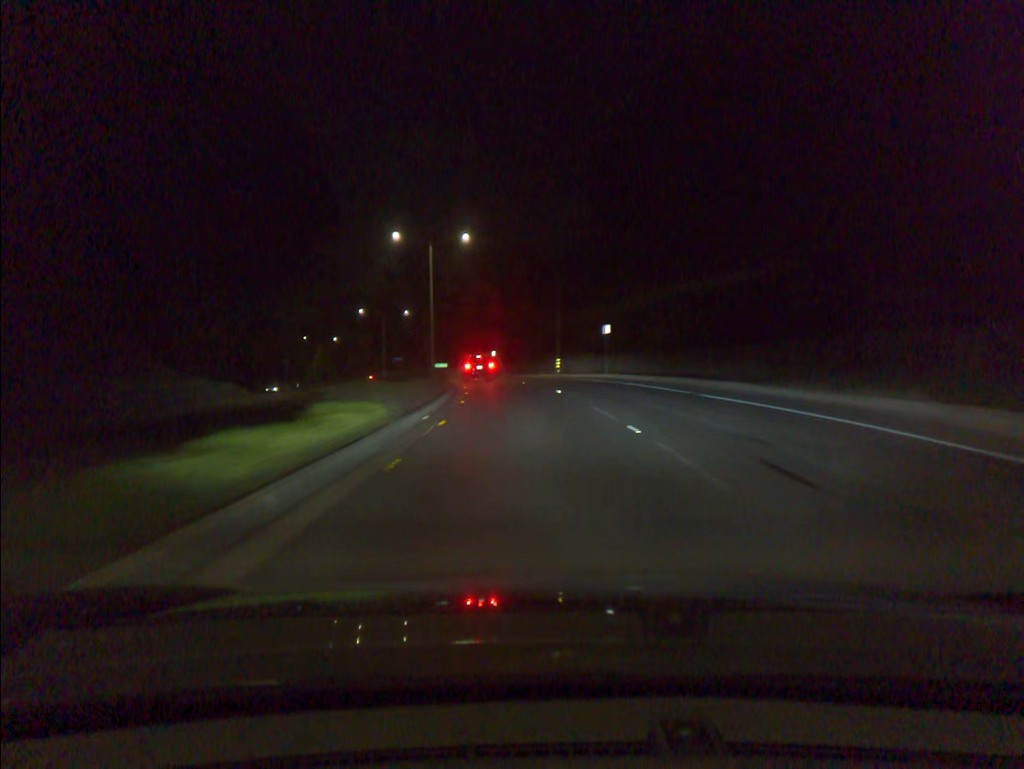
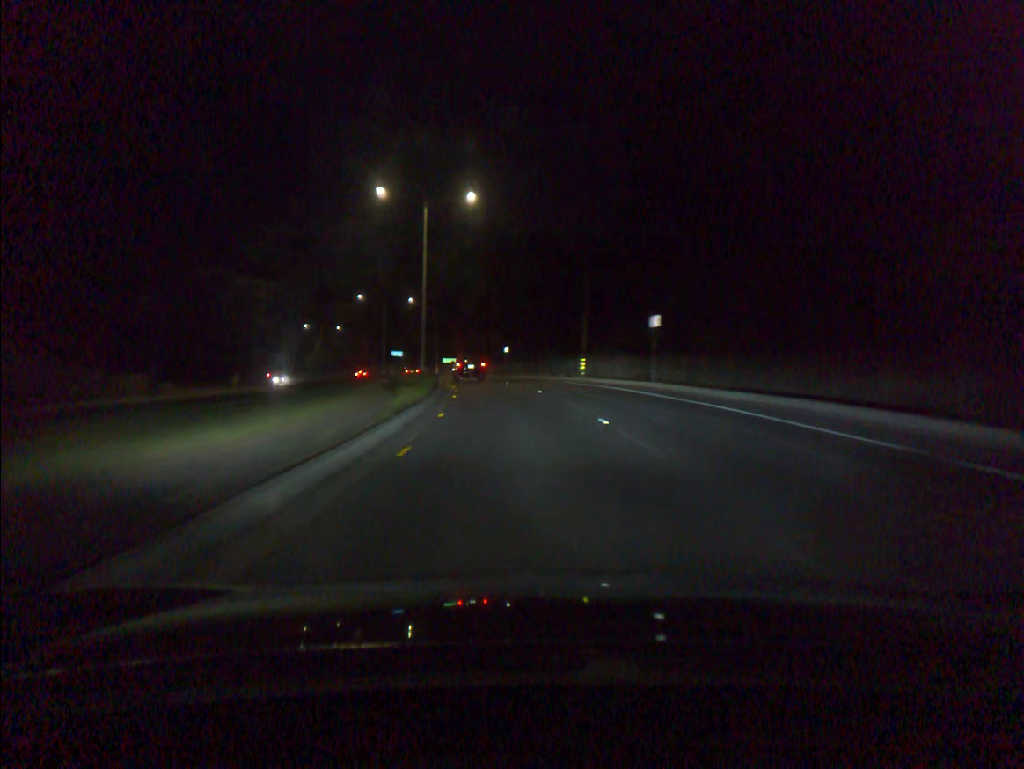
(-0.1, +12.0) m; -1°
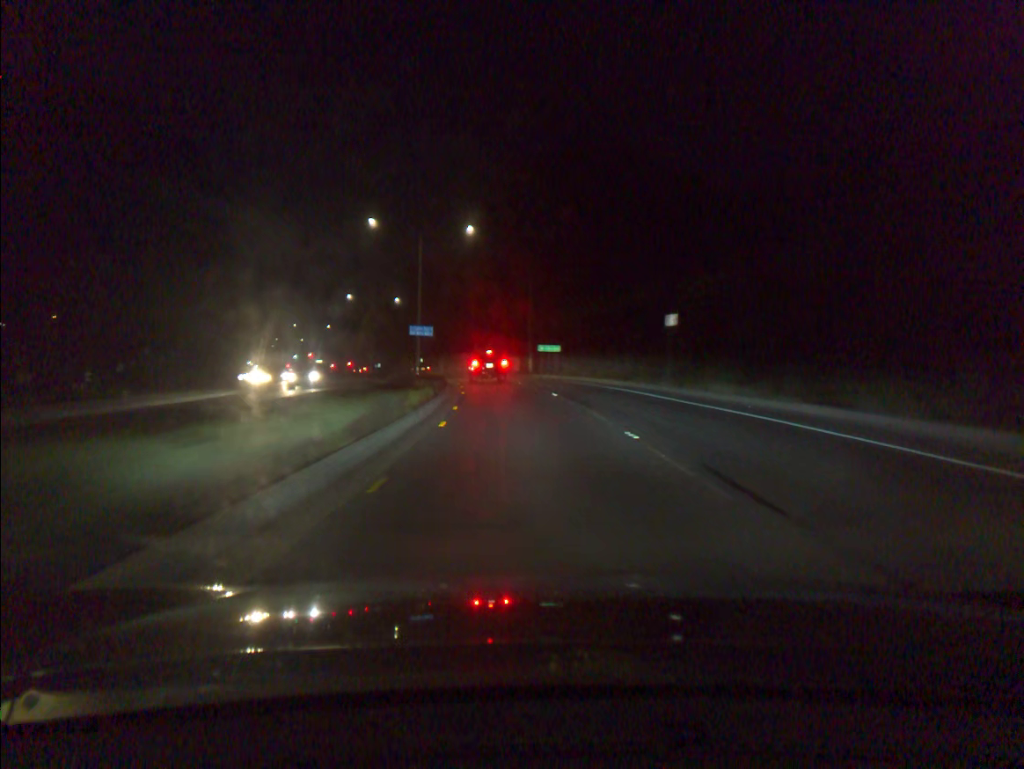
(-3.3, +46.4) m; -8°
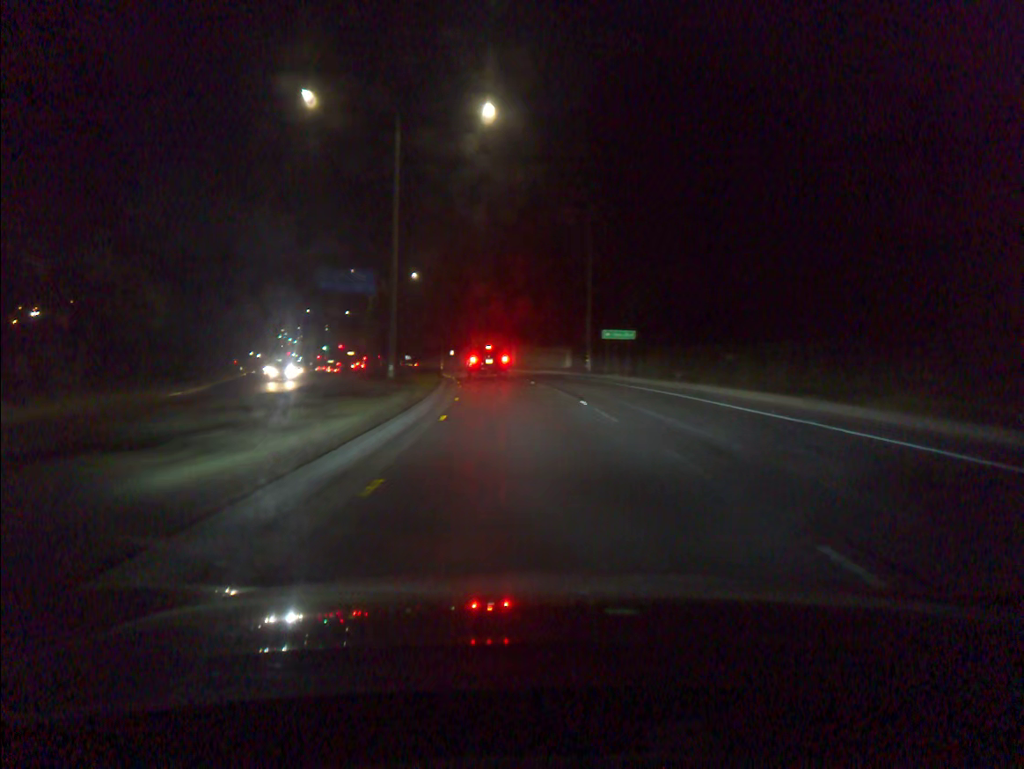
(-0.7, +22.1) m; -4°
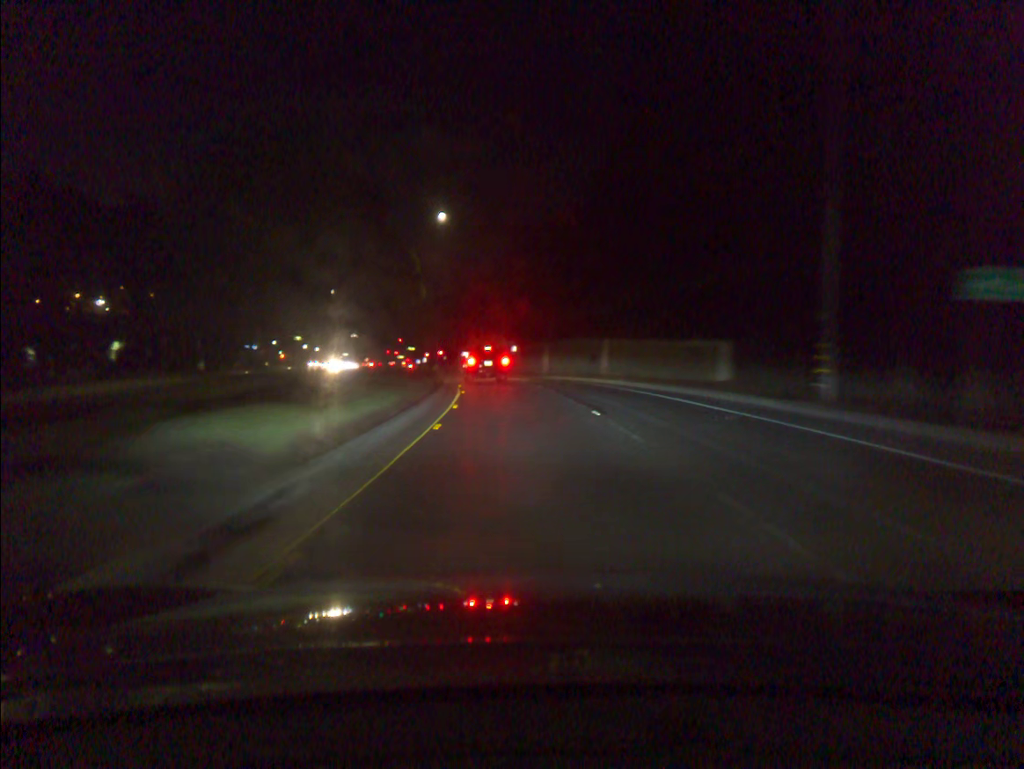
(-1.5, +32.1) m; -6°
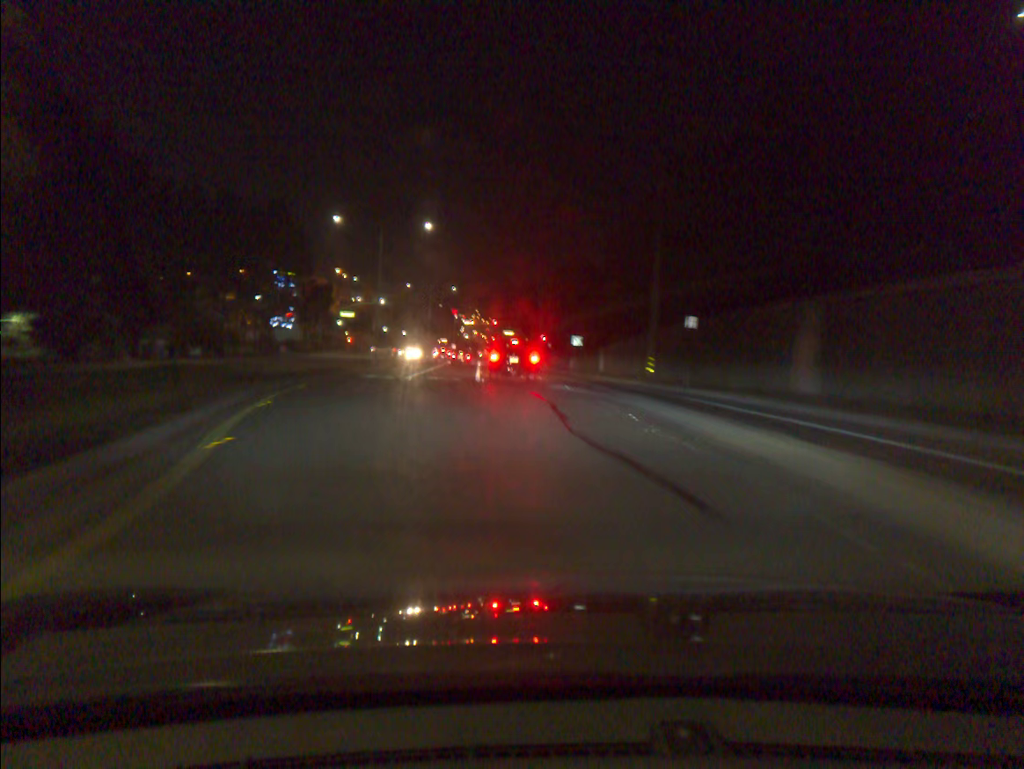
(-3.3, +44.7) m; -8°
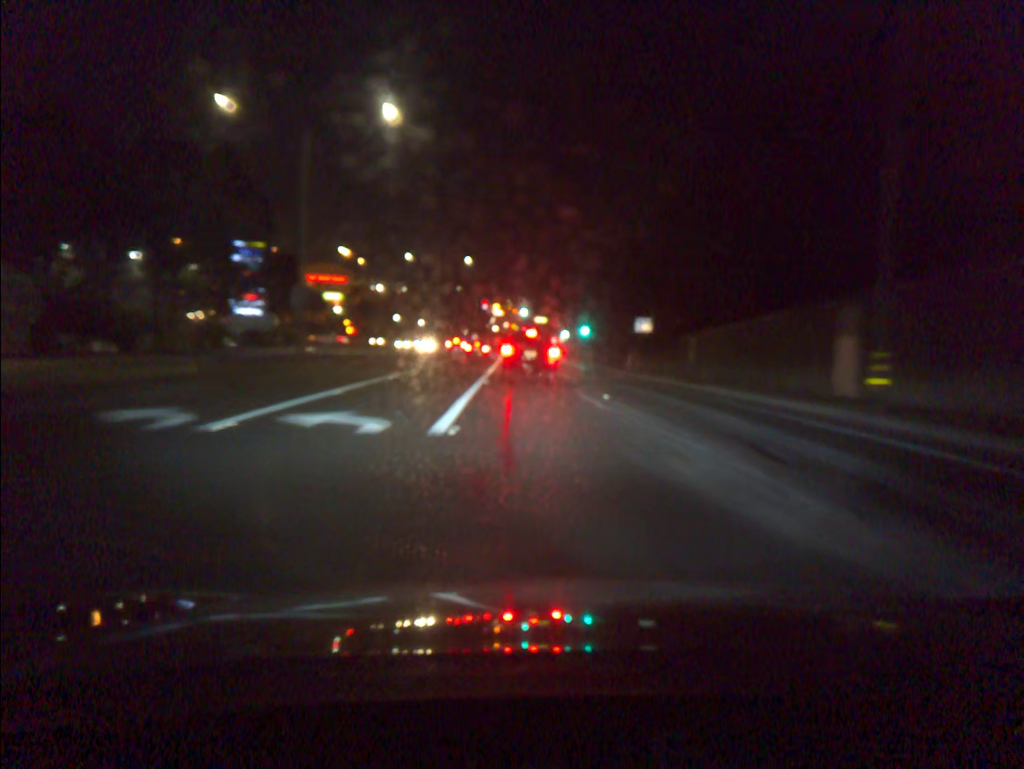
(-0.6, +23.1) m; -2°
